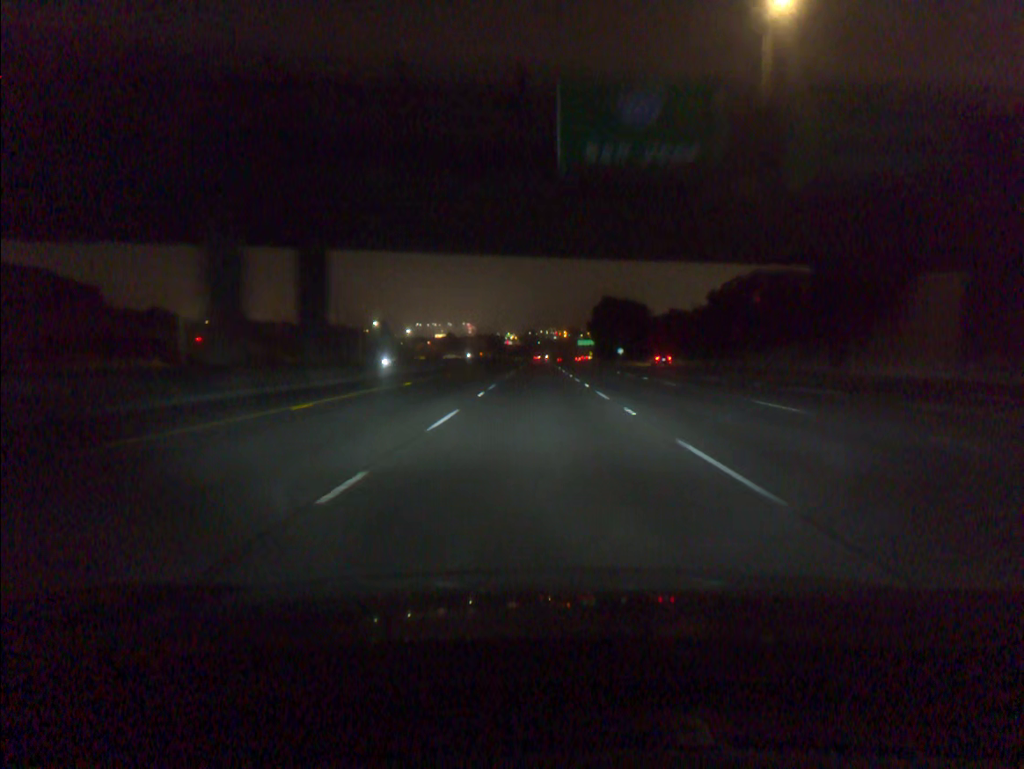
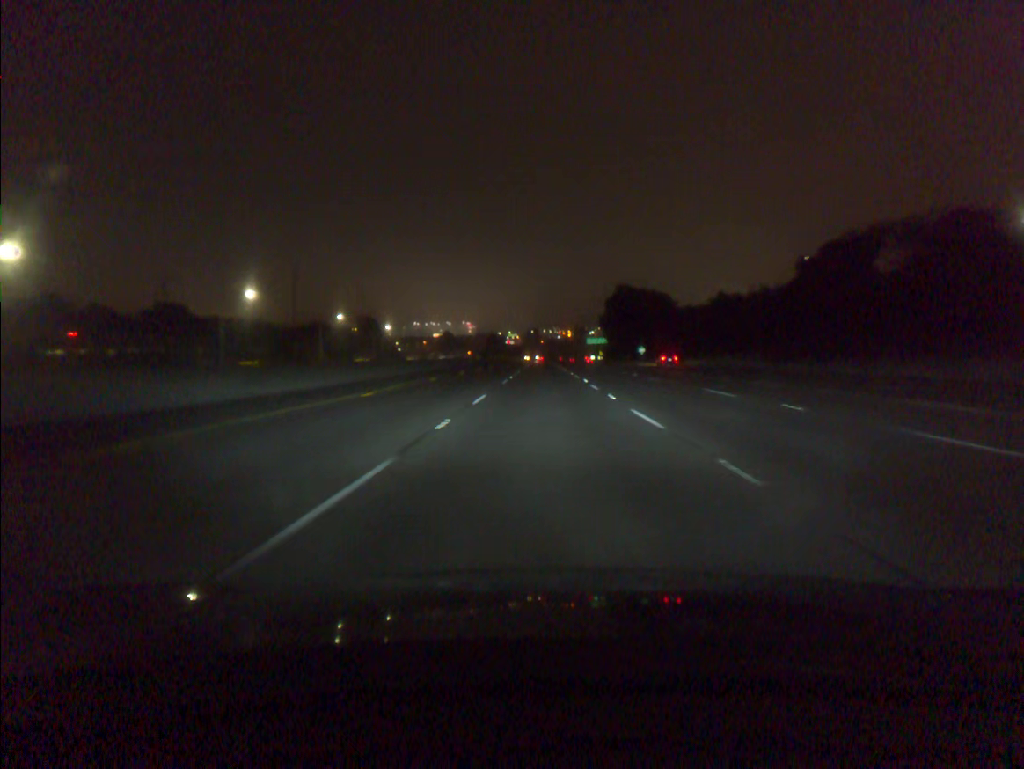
(-0.1, +37.5) m; 0°
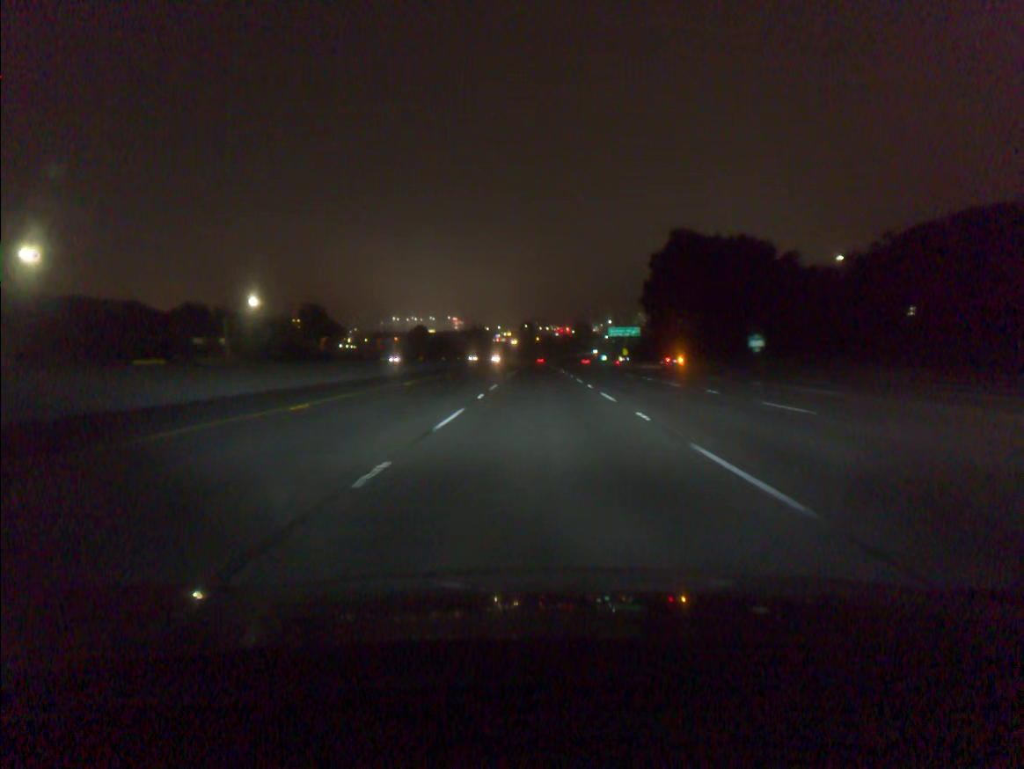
(+0.2, +94.2) m; 0°
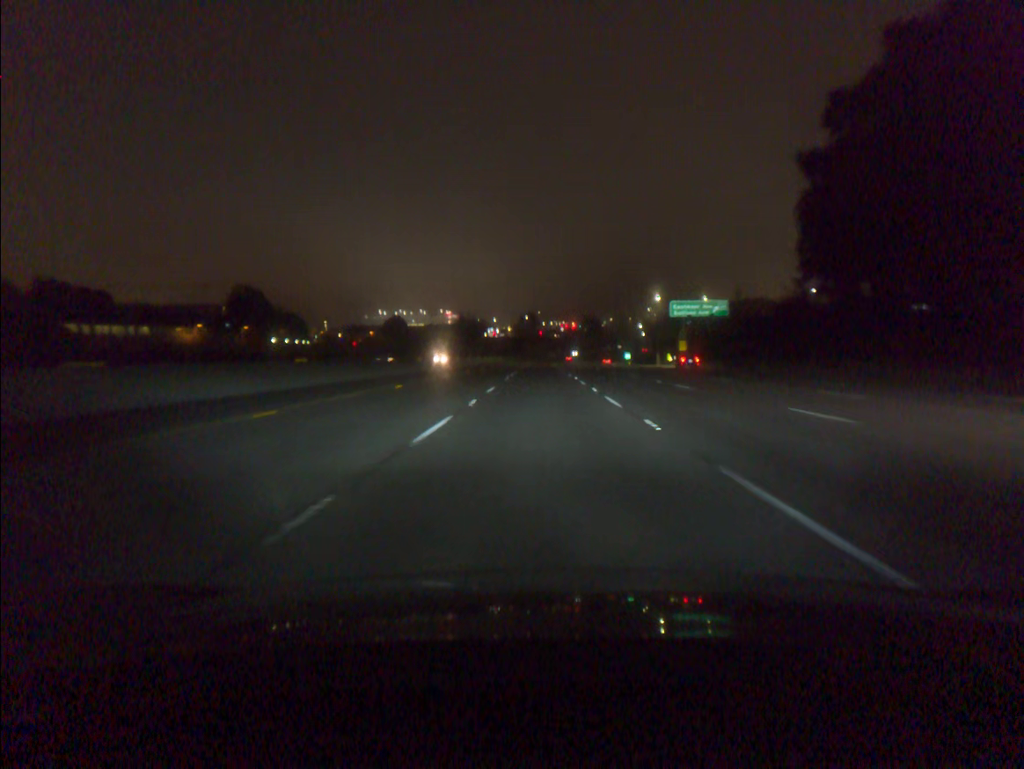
(-0.1, +75.4) m; 0°
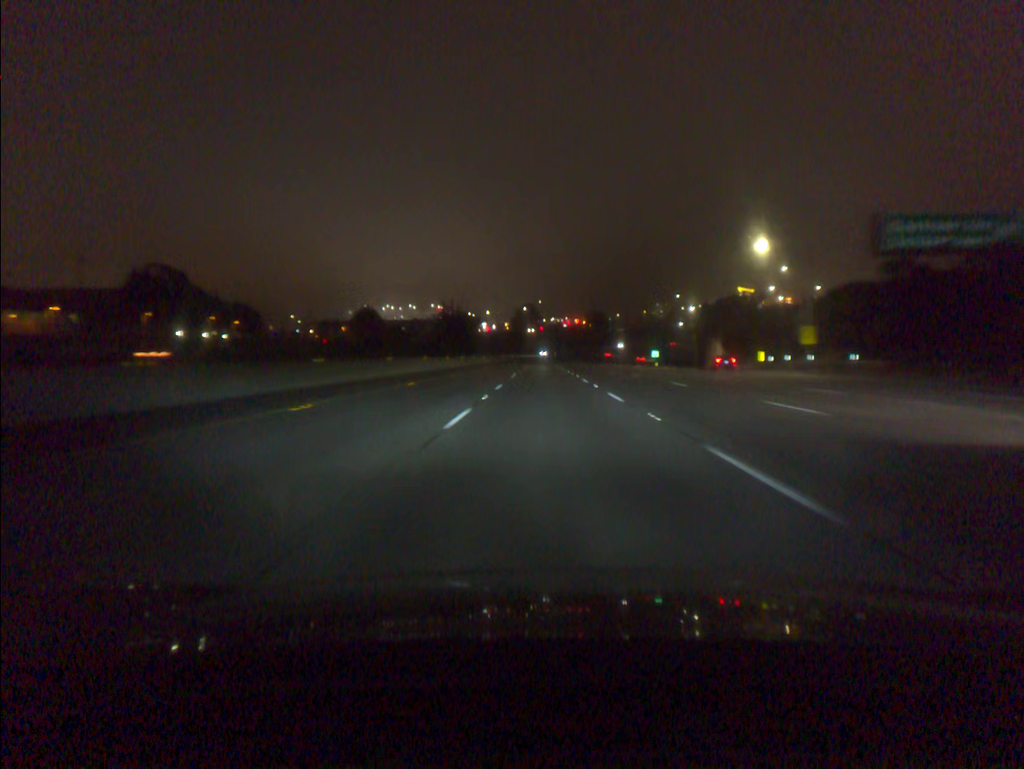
(-0.1, +56.6) m; 0°
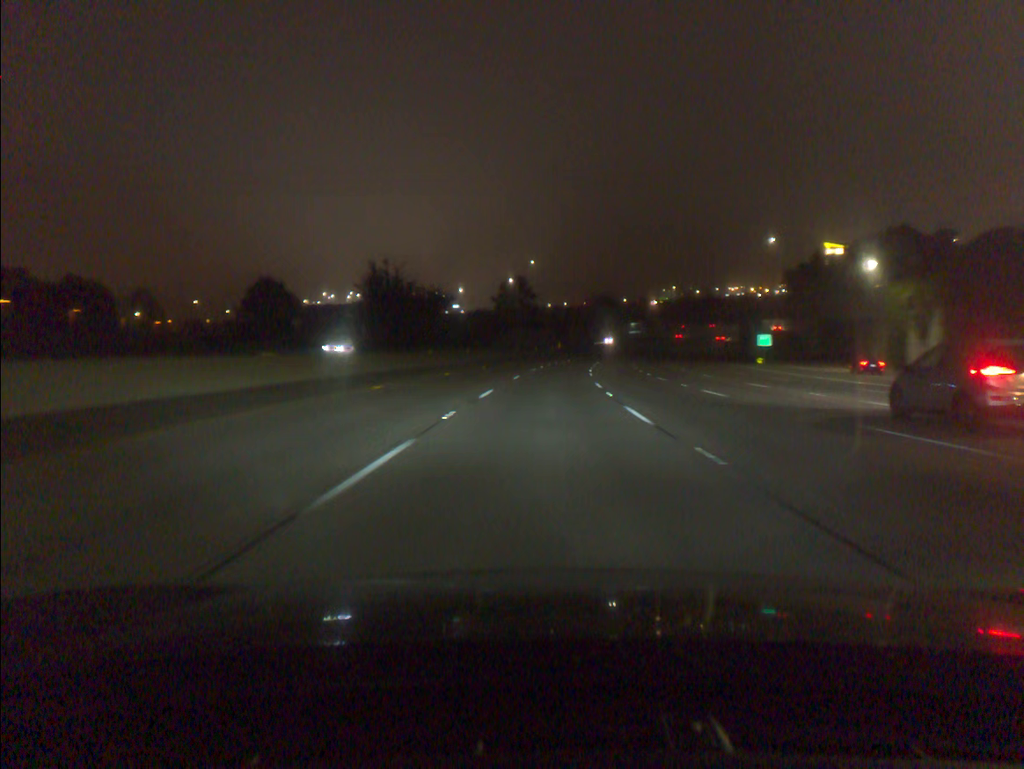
(+0.3, +94.3) m; 0°
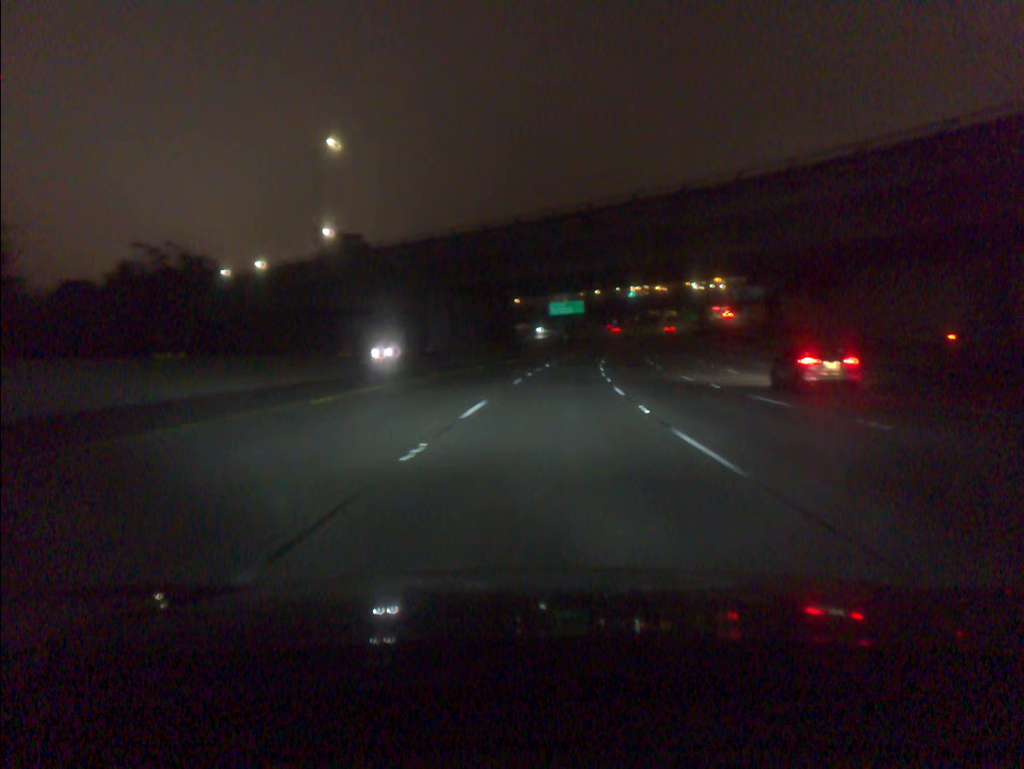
(+5.5, +93.9) m; +8°
